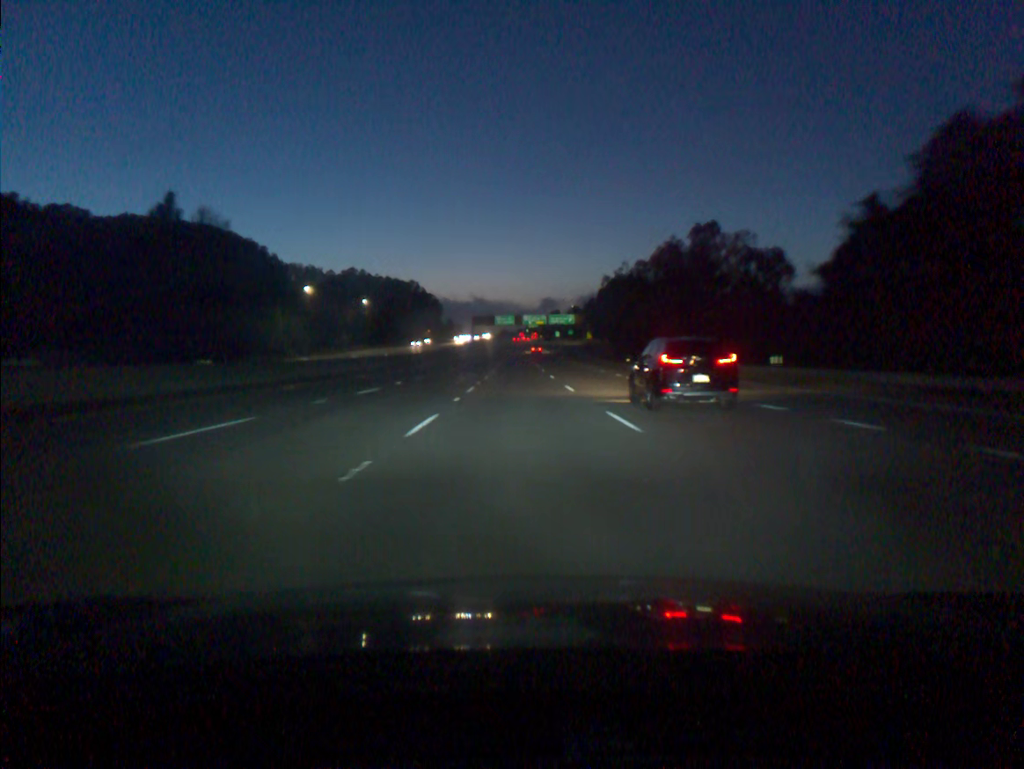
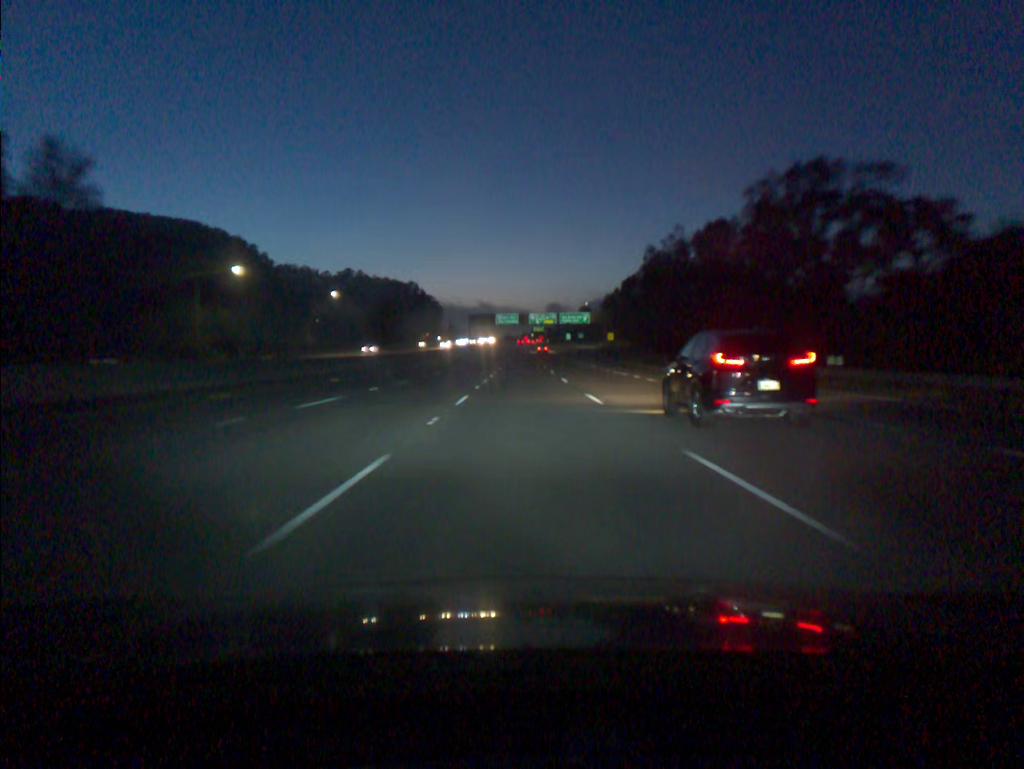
(-0.2, +36.7) m; 0°
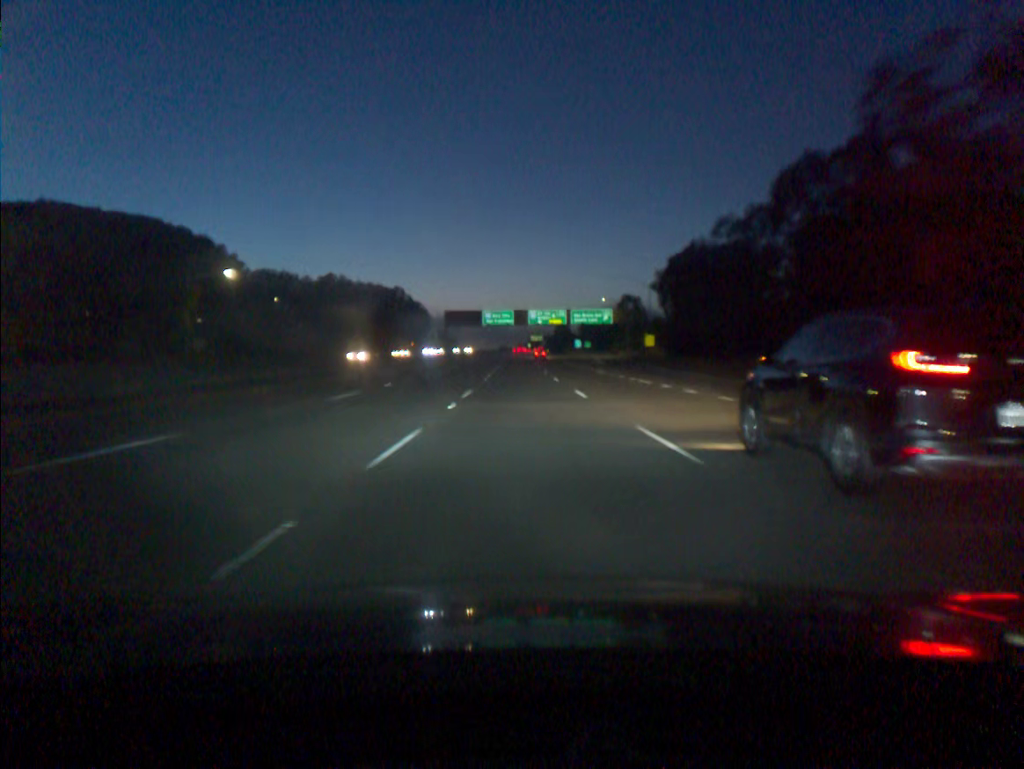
(+0.1, +54.6) m; 0°
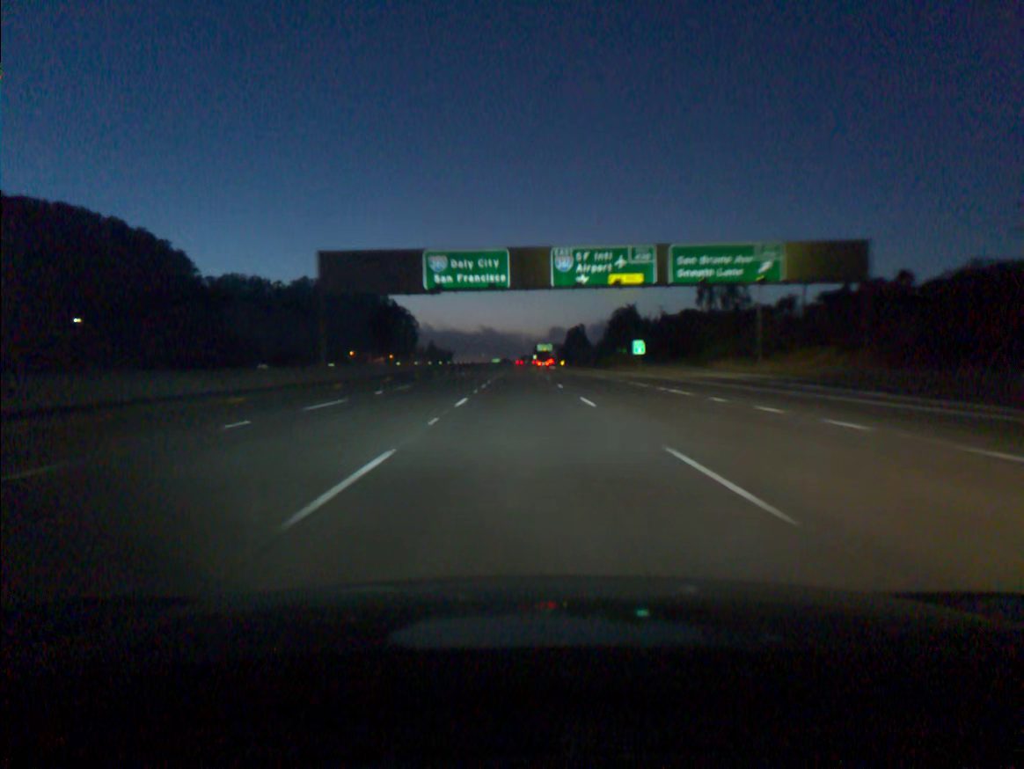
(-0.1, +90.3) m; 0°
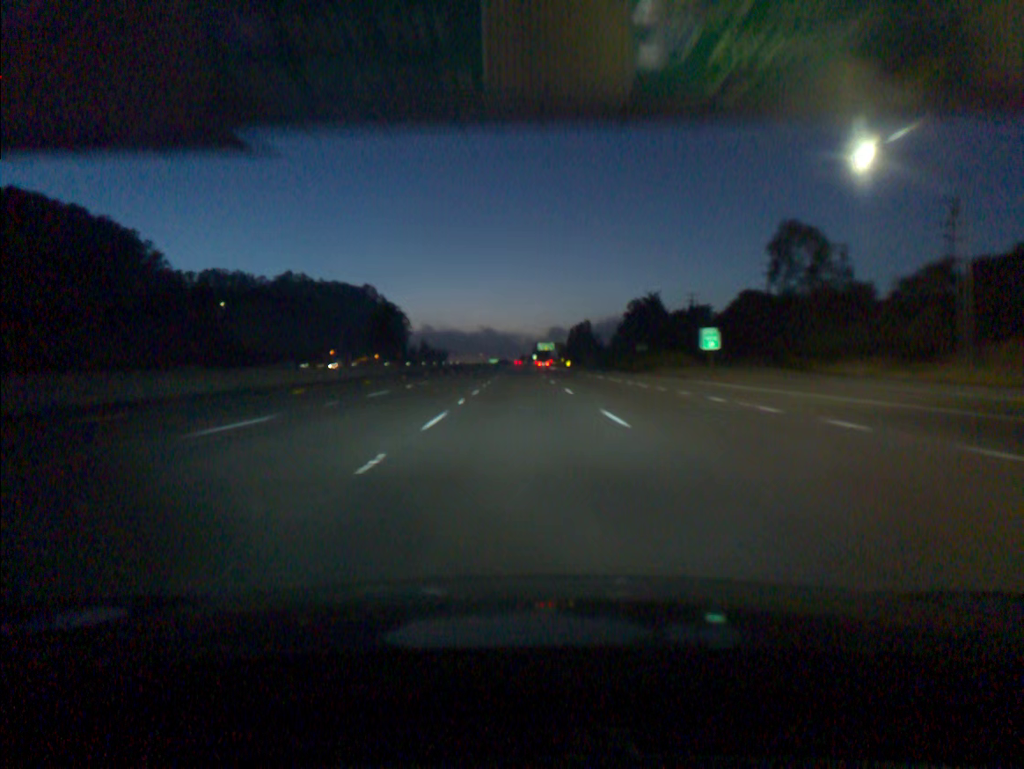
(0.0, +36.1) m; 0°
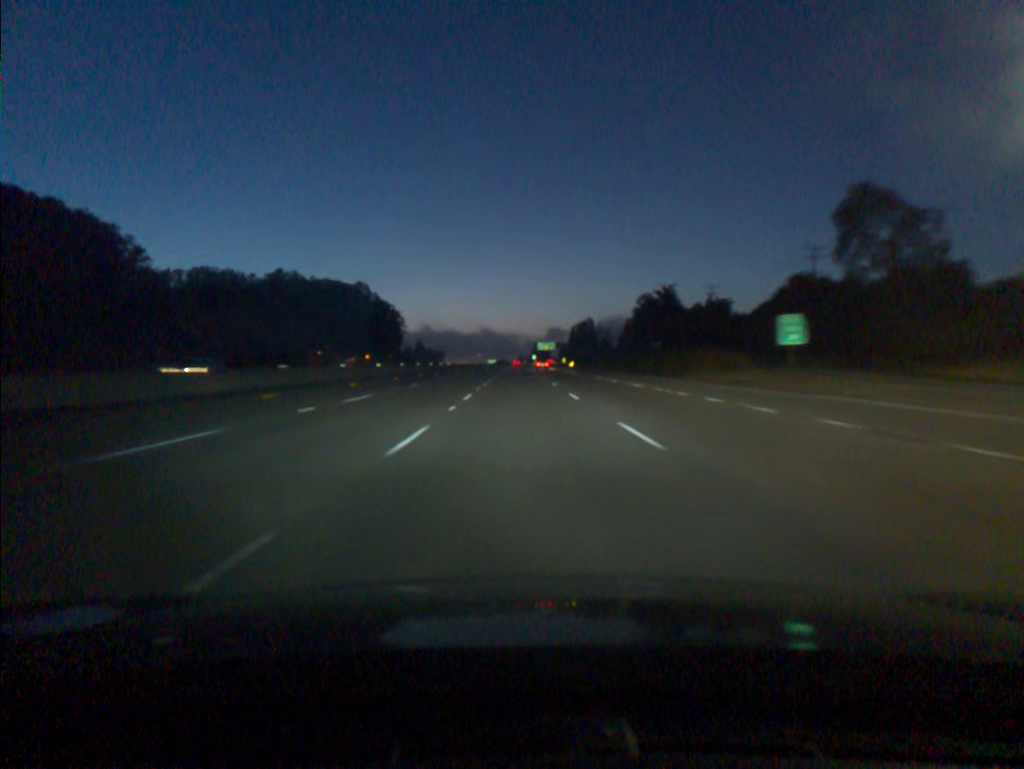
(0.0, +18.1) m; 0°
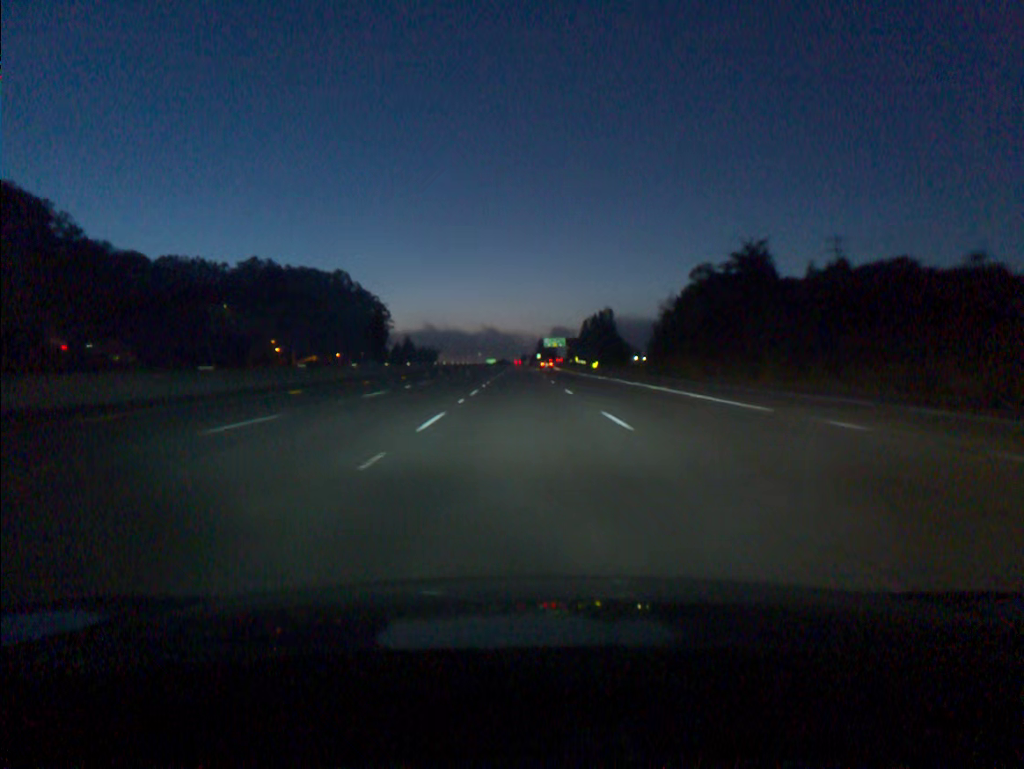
(0.0, +54.7) m; 0°
